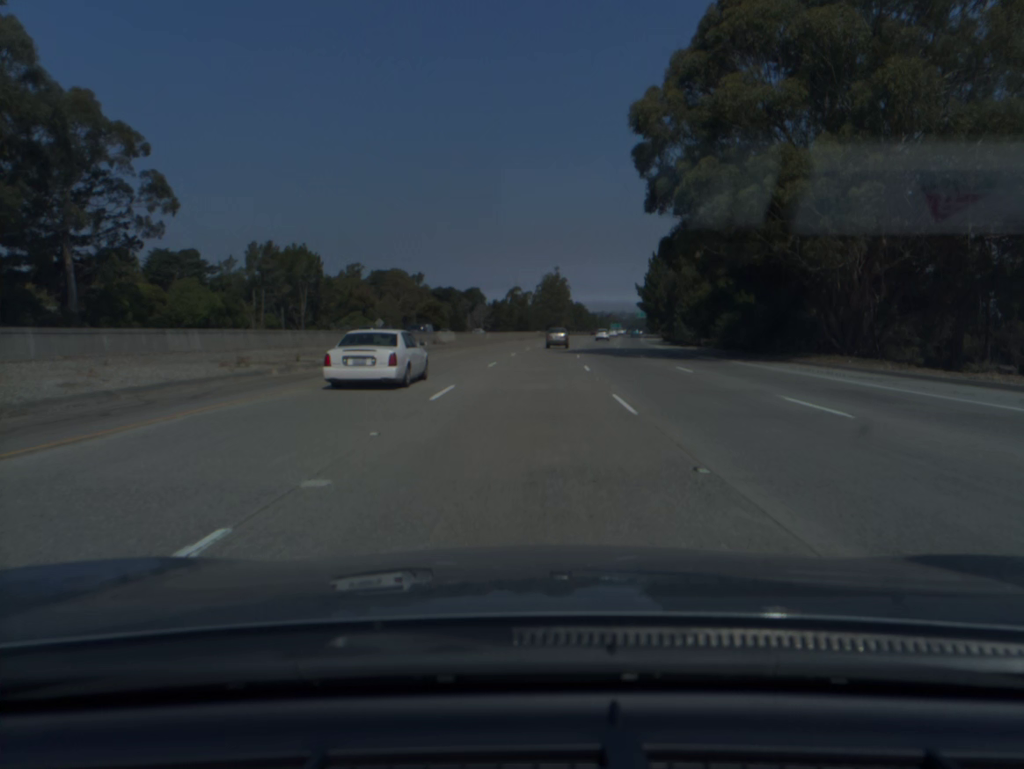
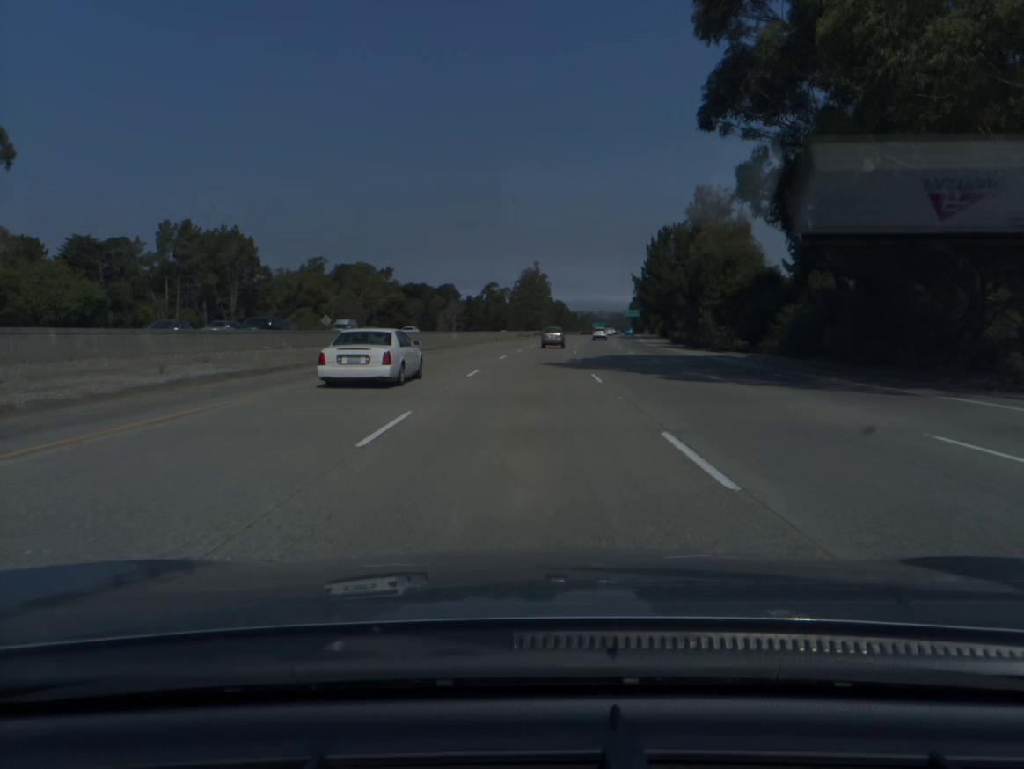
(+0.3, +21.1) m; +2°
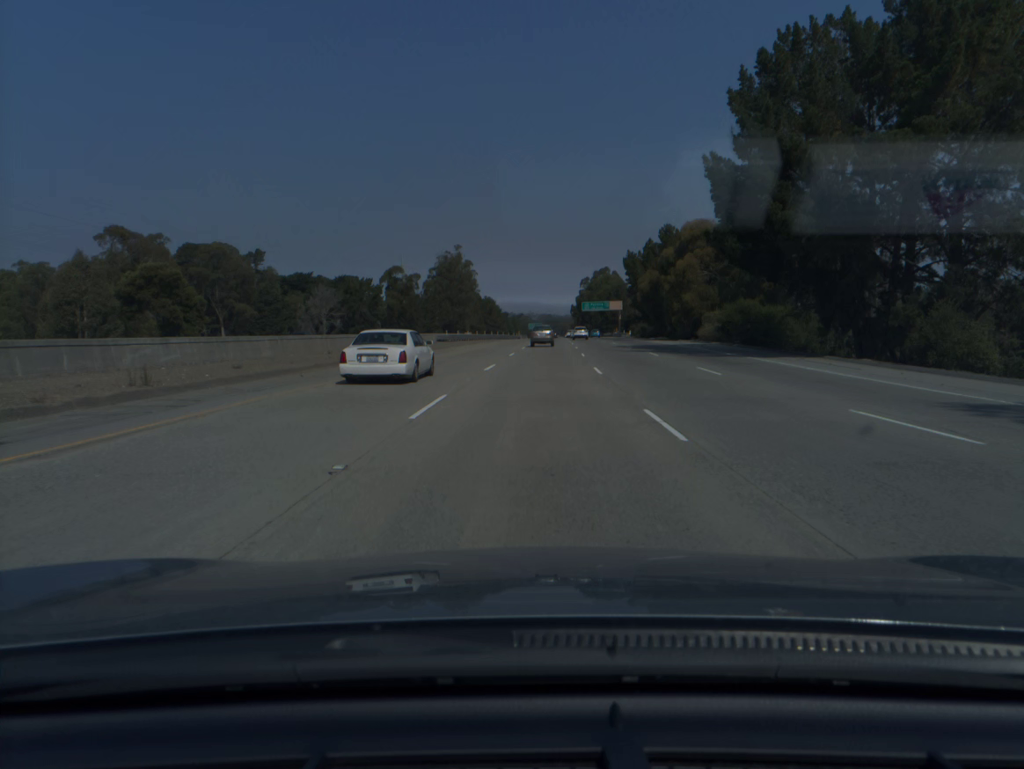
(+4.0, +84.5) m; +5°
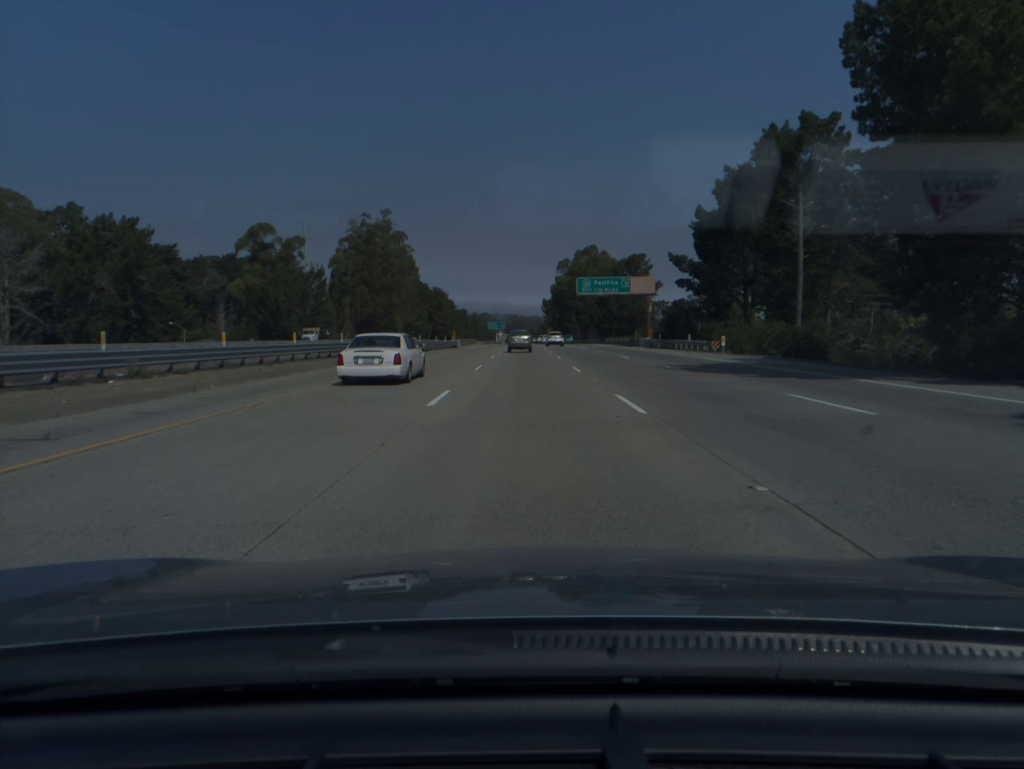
(+3.0, +84.9) m; +3°
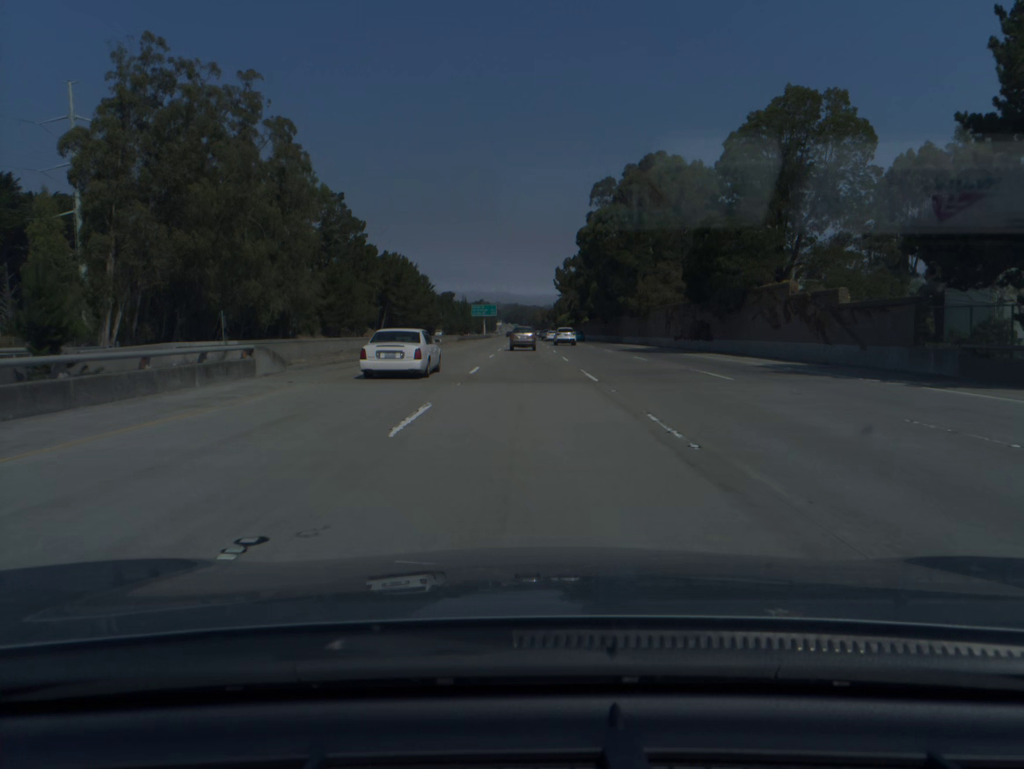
(-0.3, +106.8) m; 0°
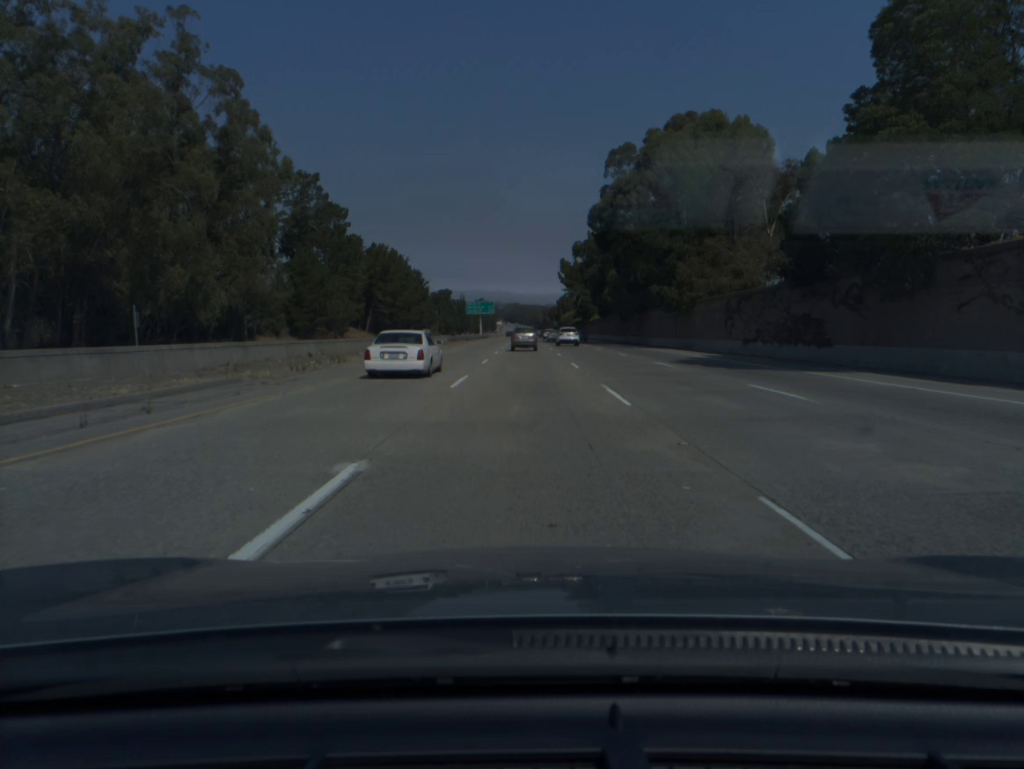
(0.0, +21.1) m; 0°
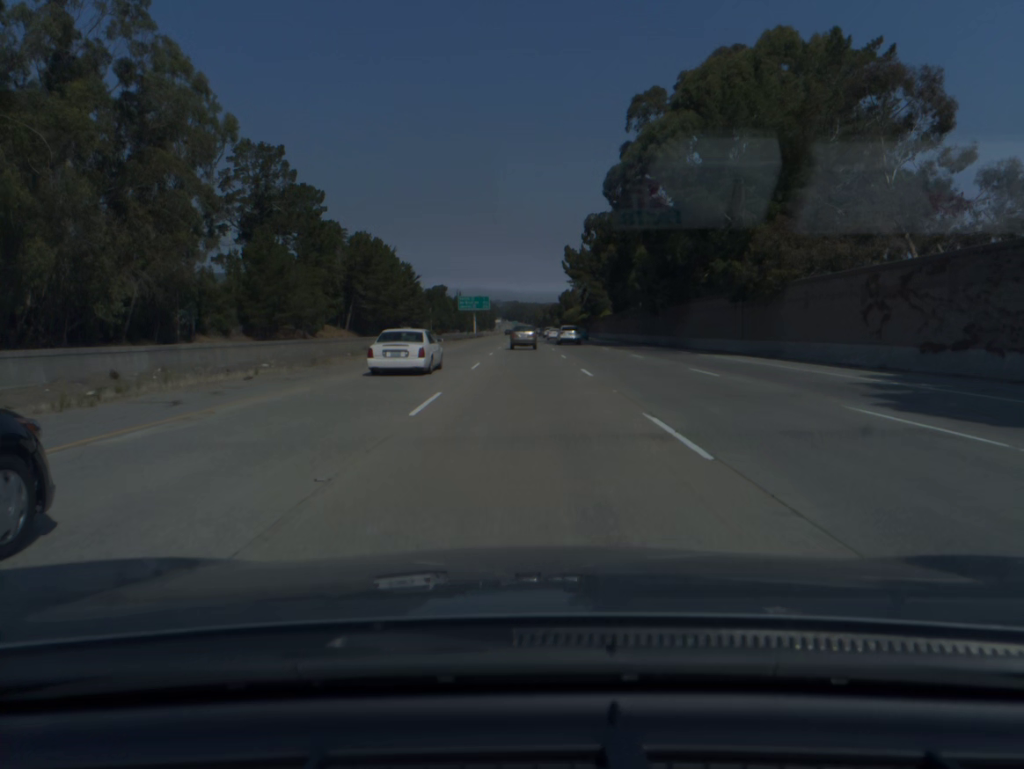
(0.0, +20.9) m; 0°
